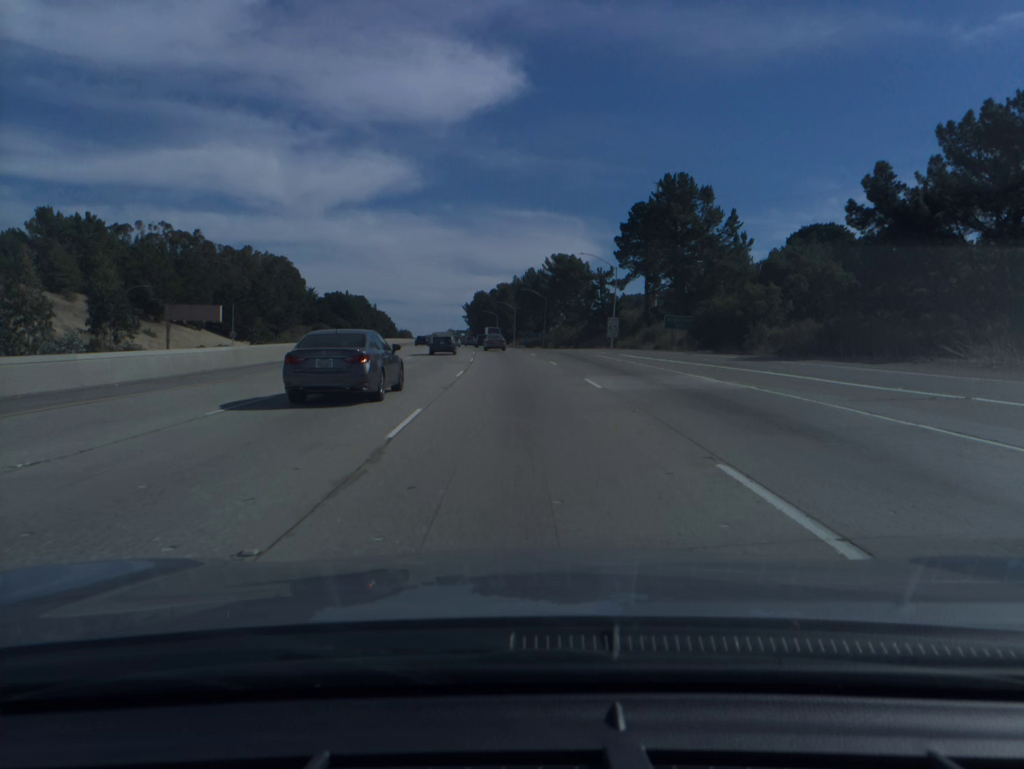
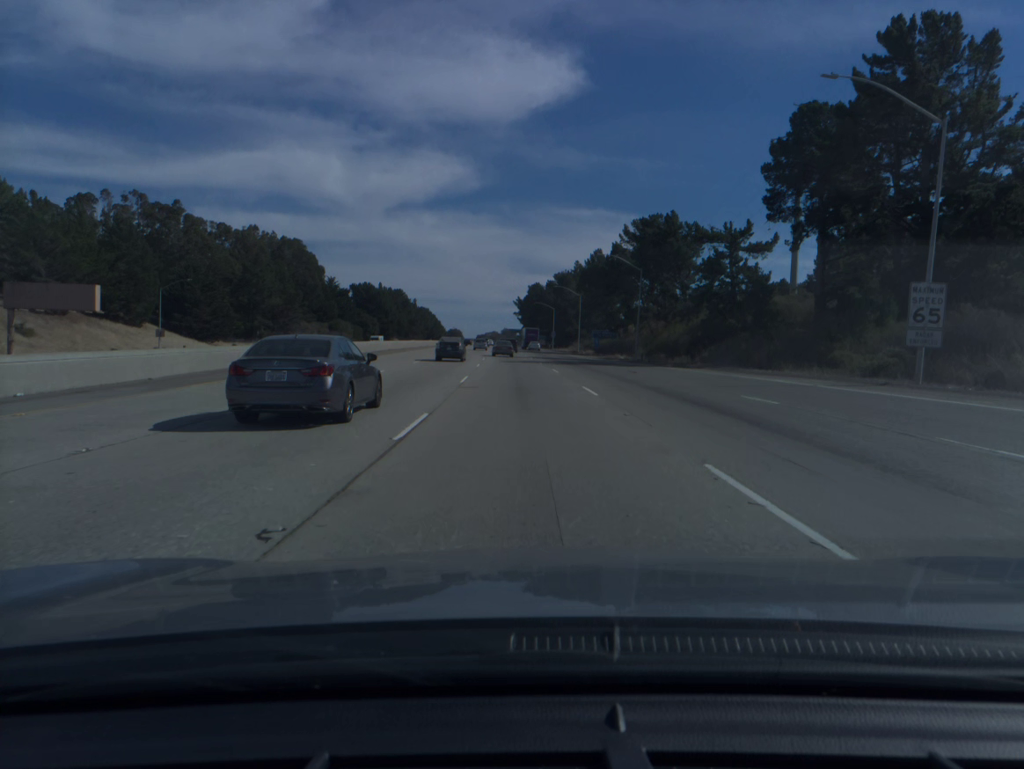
(-2.1, +57.8) m; -4°
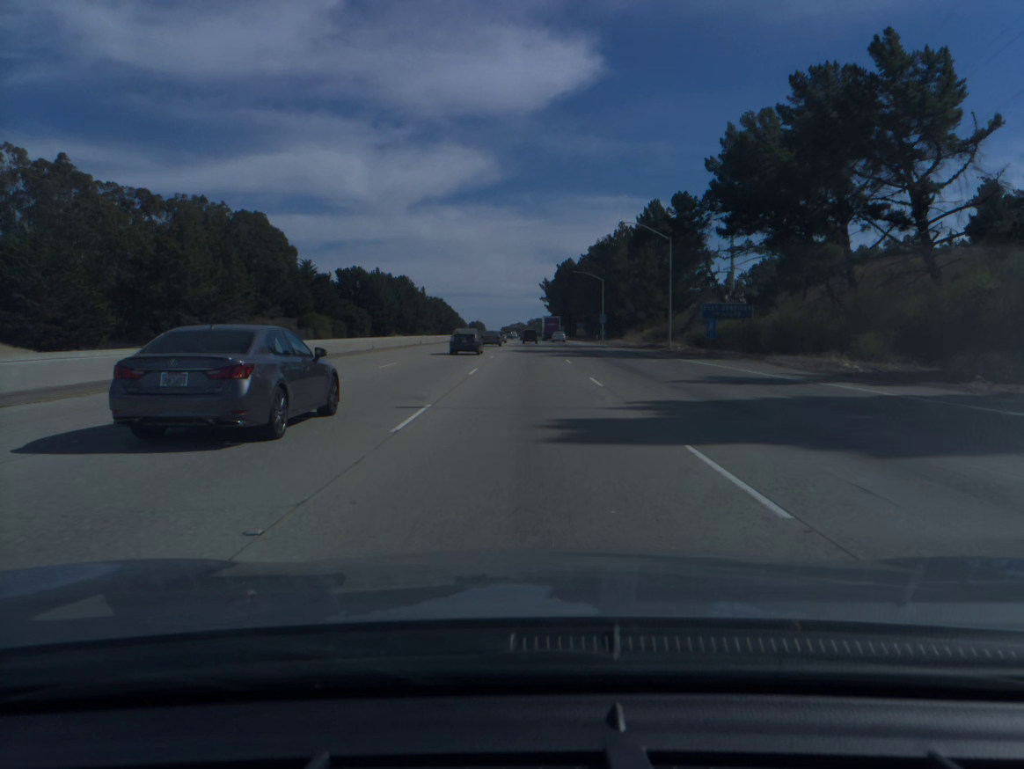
(-1.2, +58.3) m; -2°
